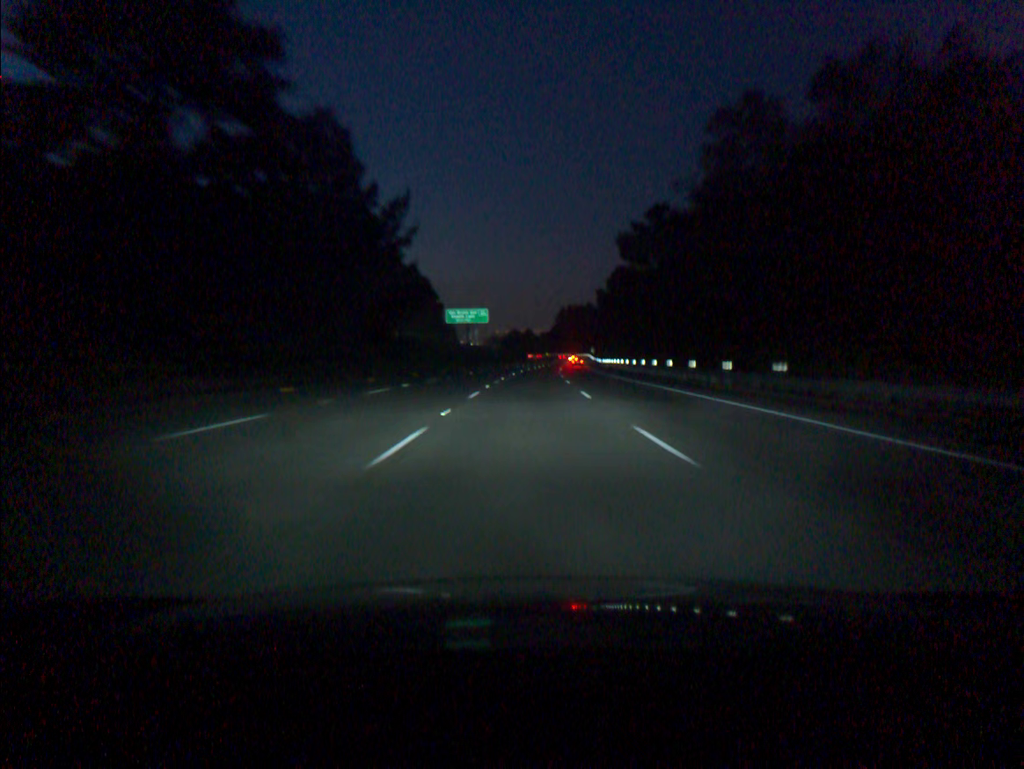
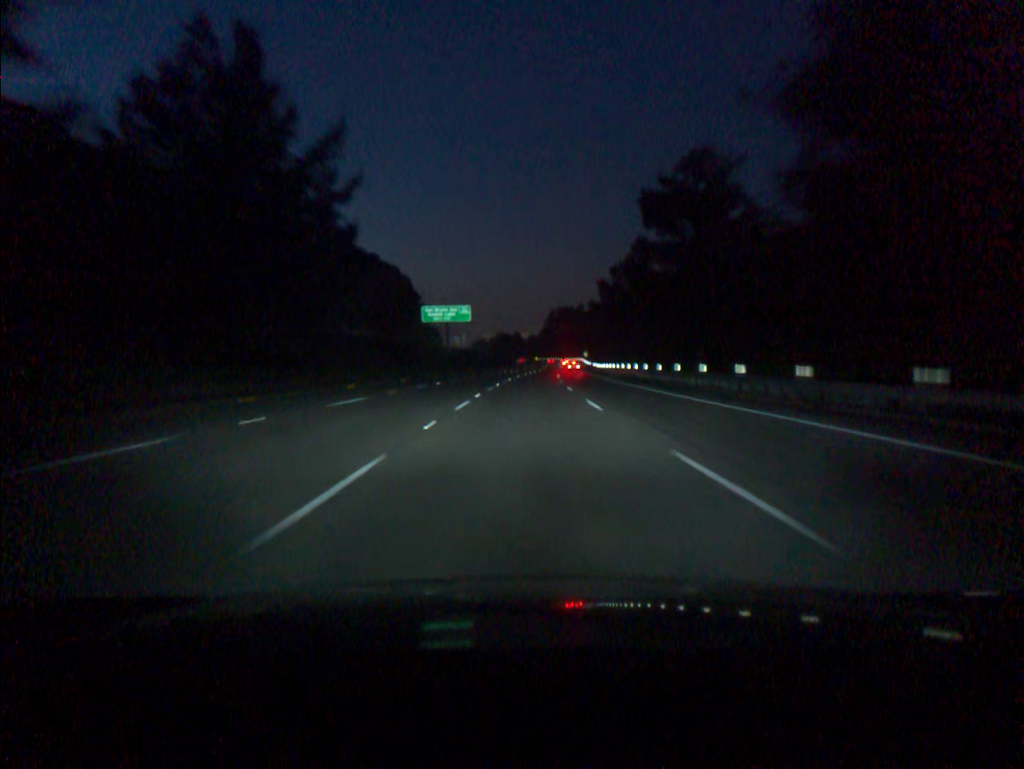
(+0.1, +18.5) m; +1°
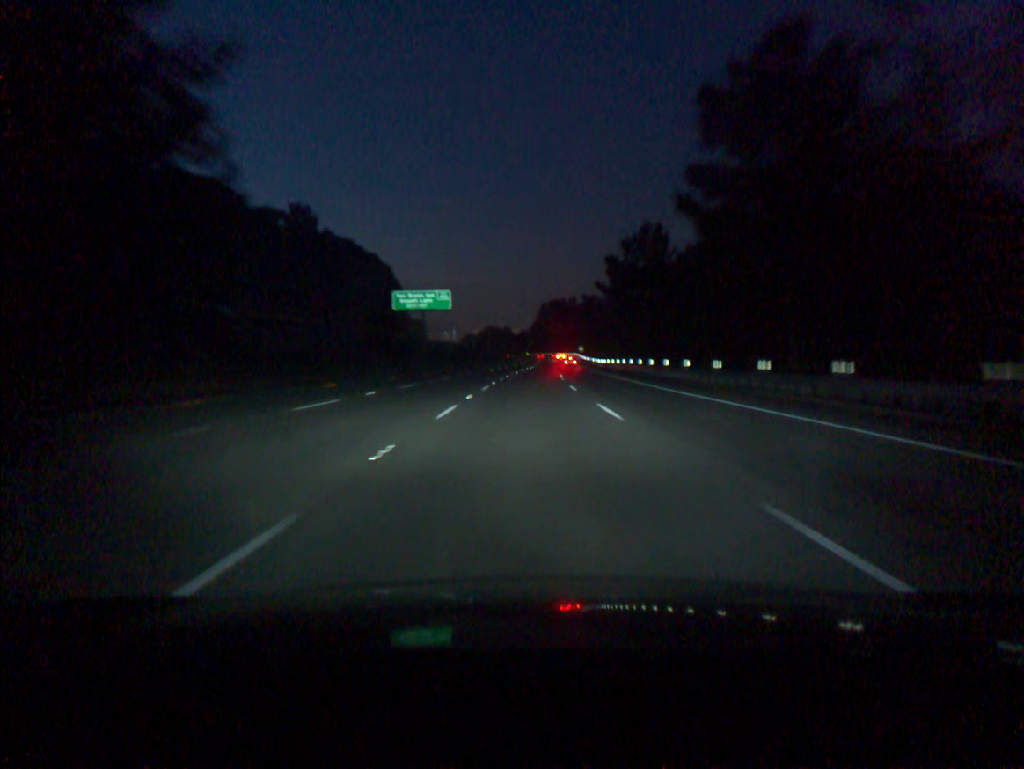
(+0.1, +18.5) m; +1°
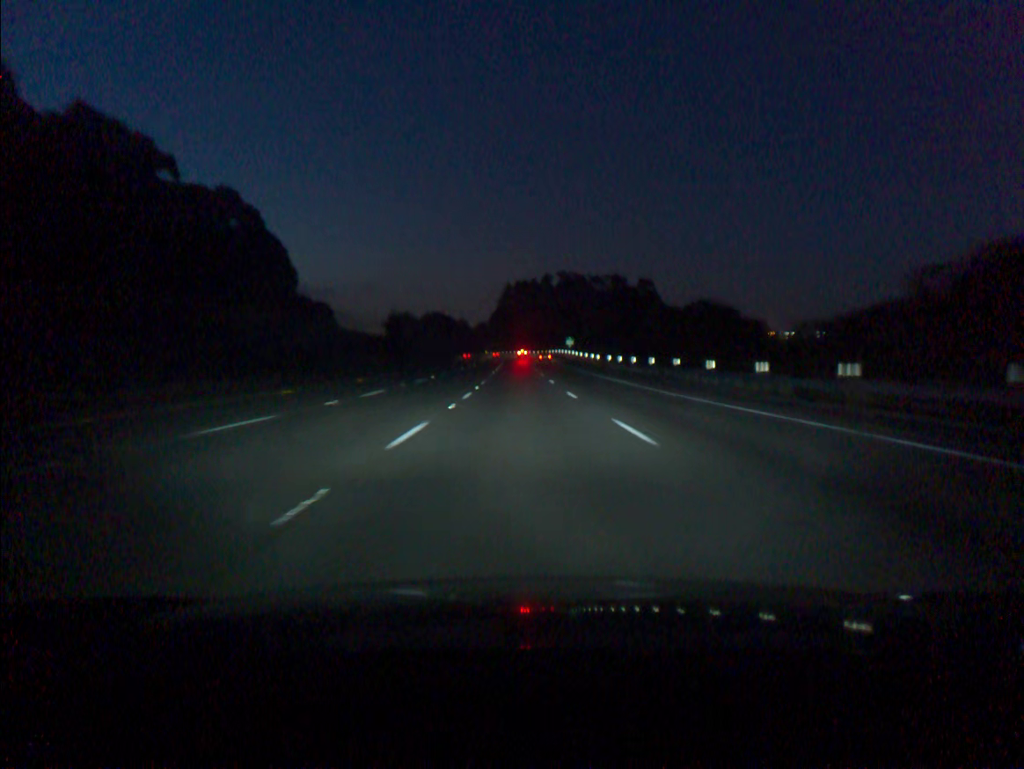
(+2.6, +92.5) m; +3°
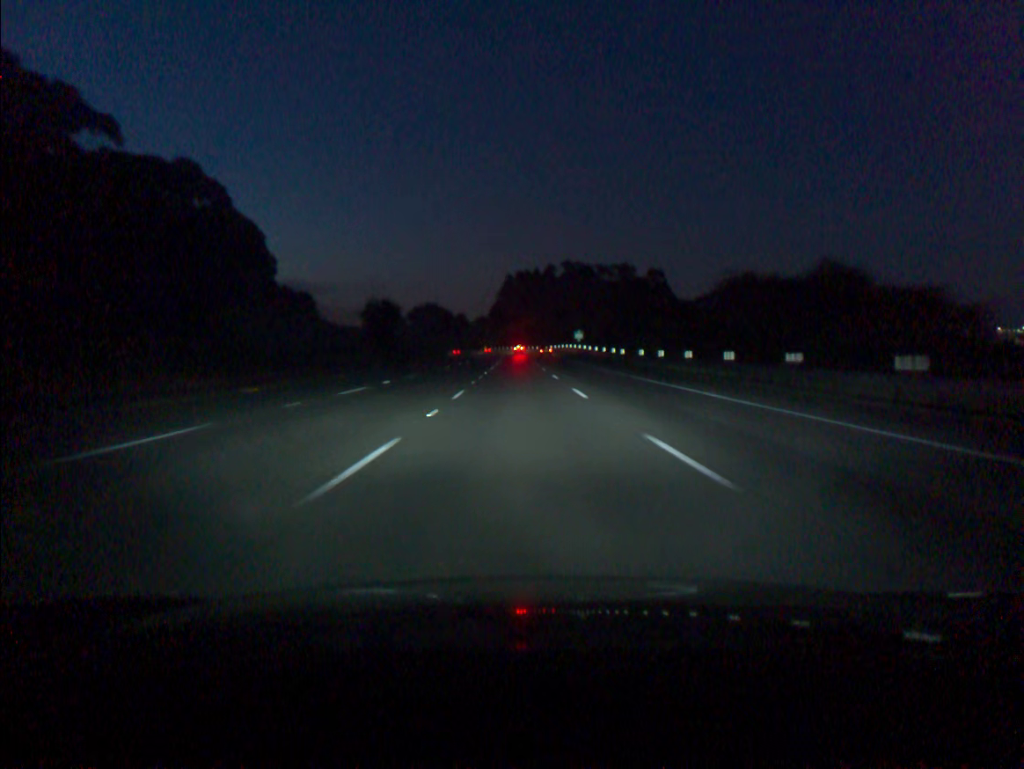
(0.0, +18.5) m; 0°
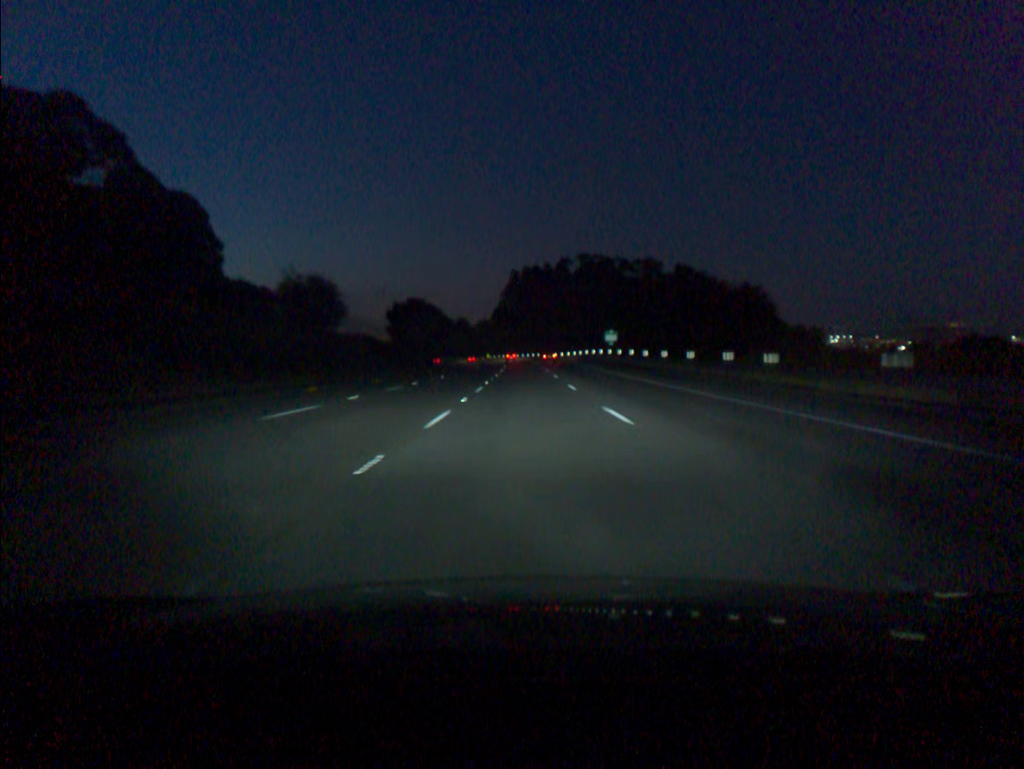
(-0.1, +37.0) m; 0°
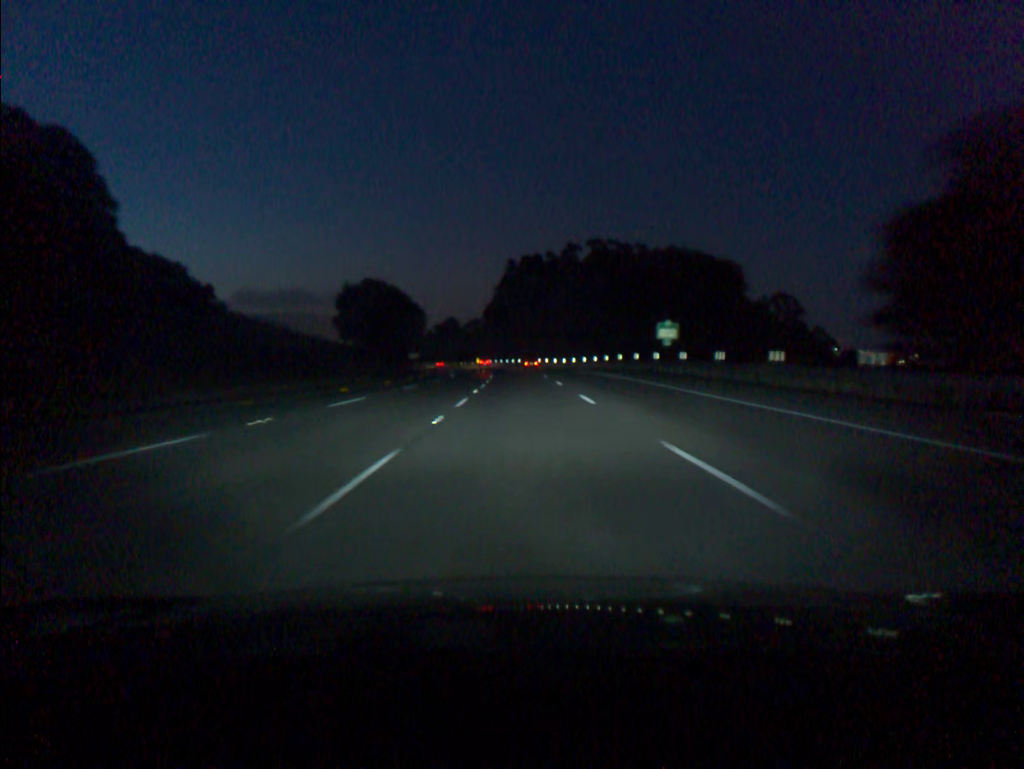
(+0.1, +36.9) m; 0°
